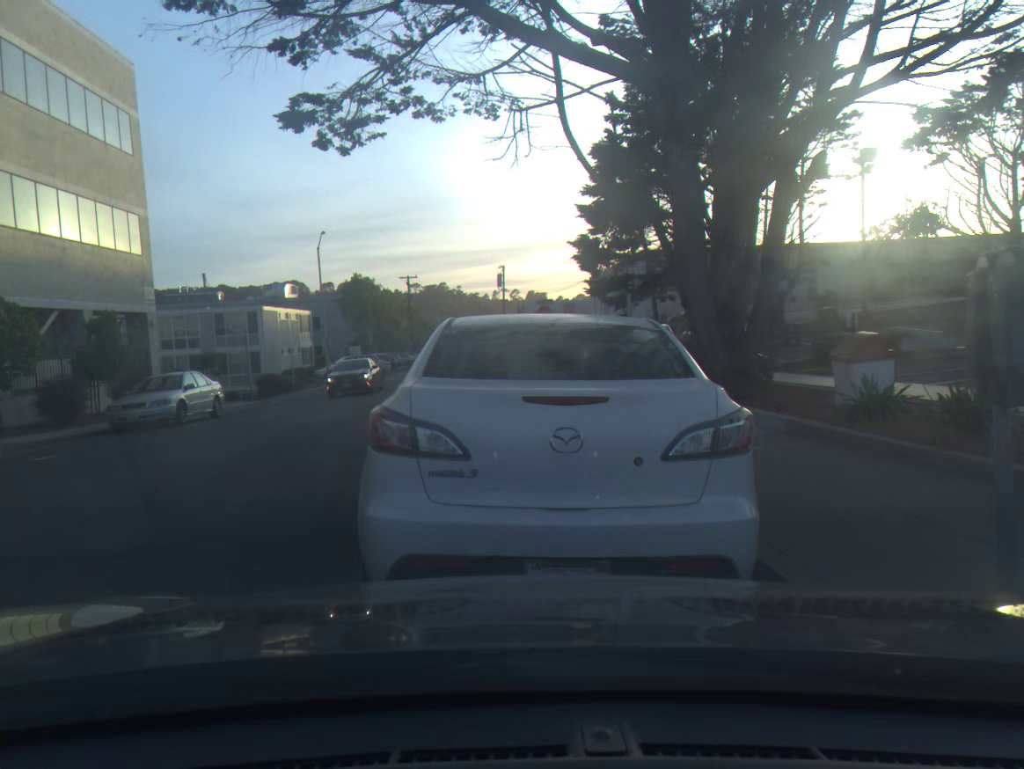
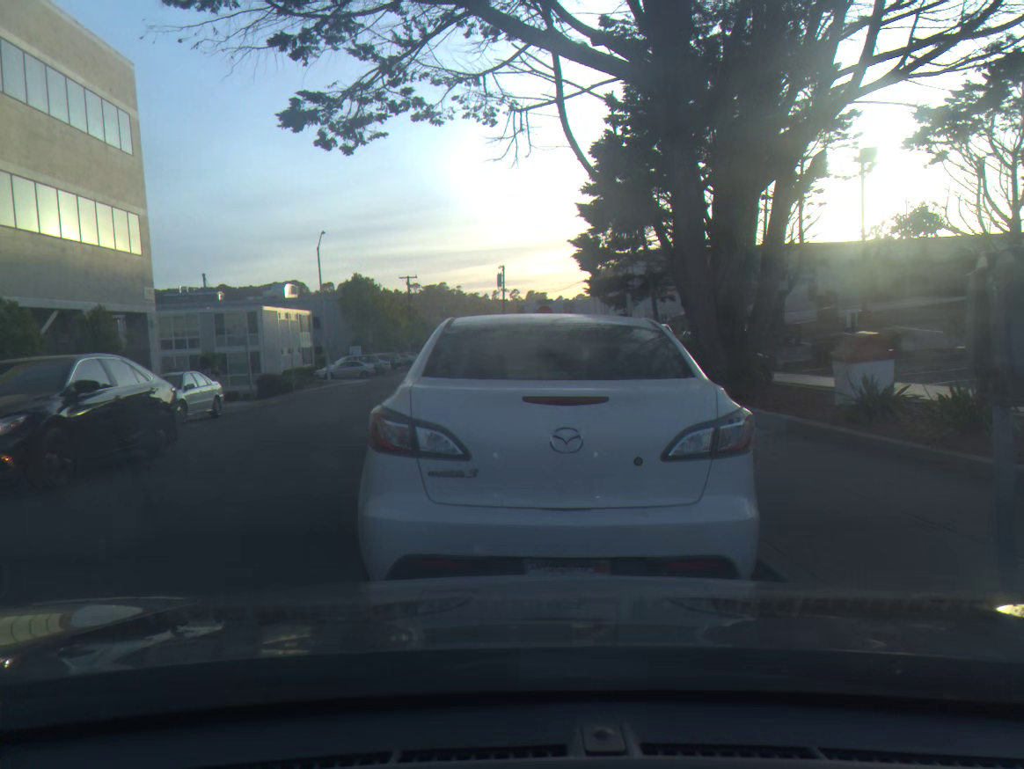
(0.0, 0.0) m; 0°
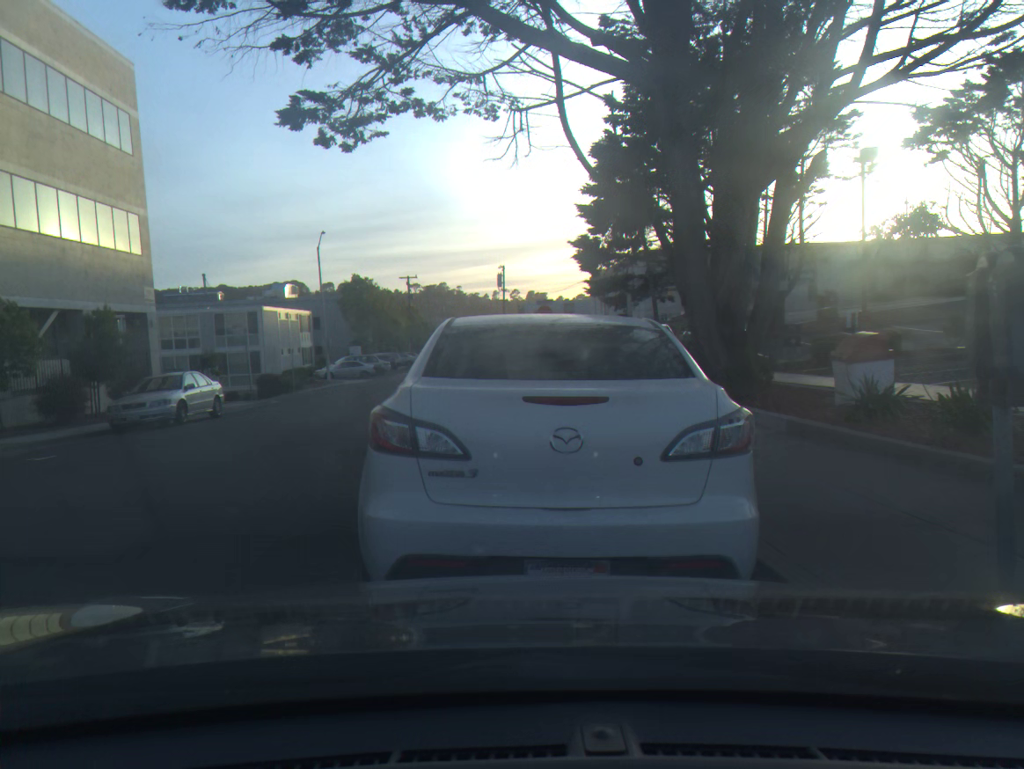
(0.0, 0.0) m; 0°
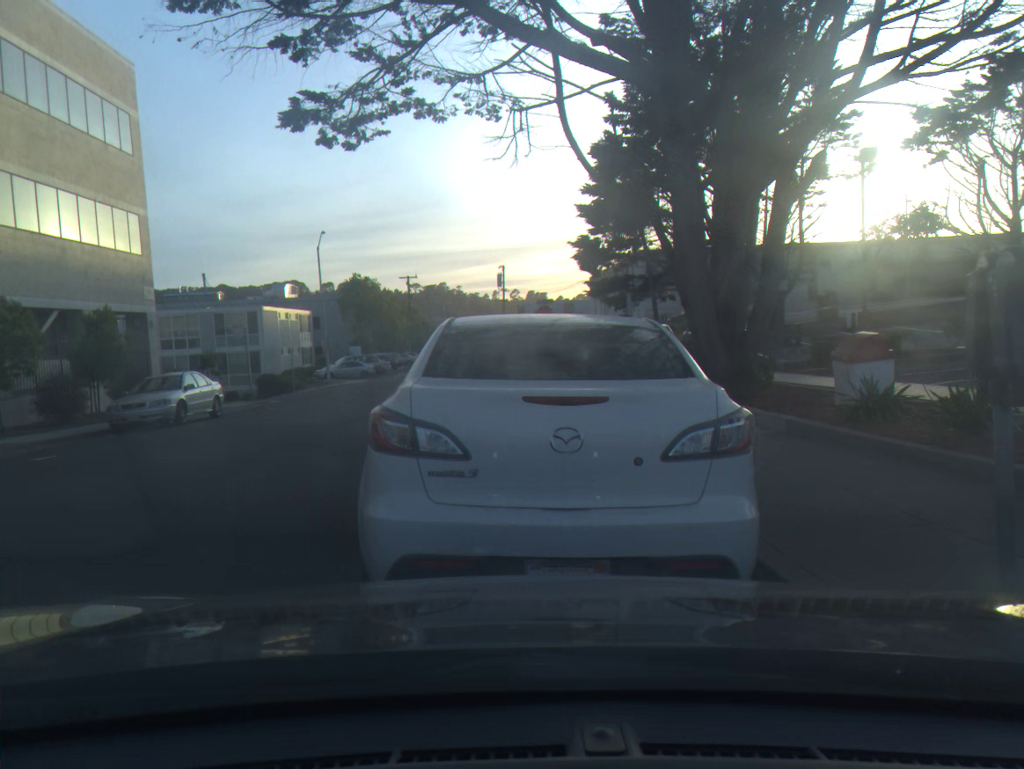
(0.0, 0.0) m; 0°
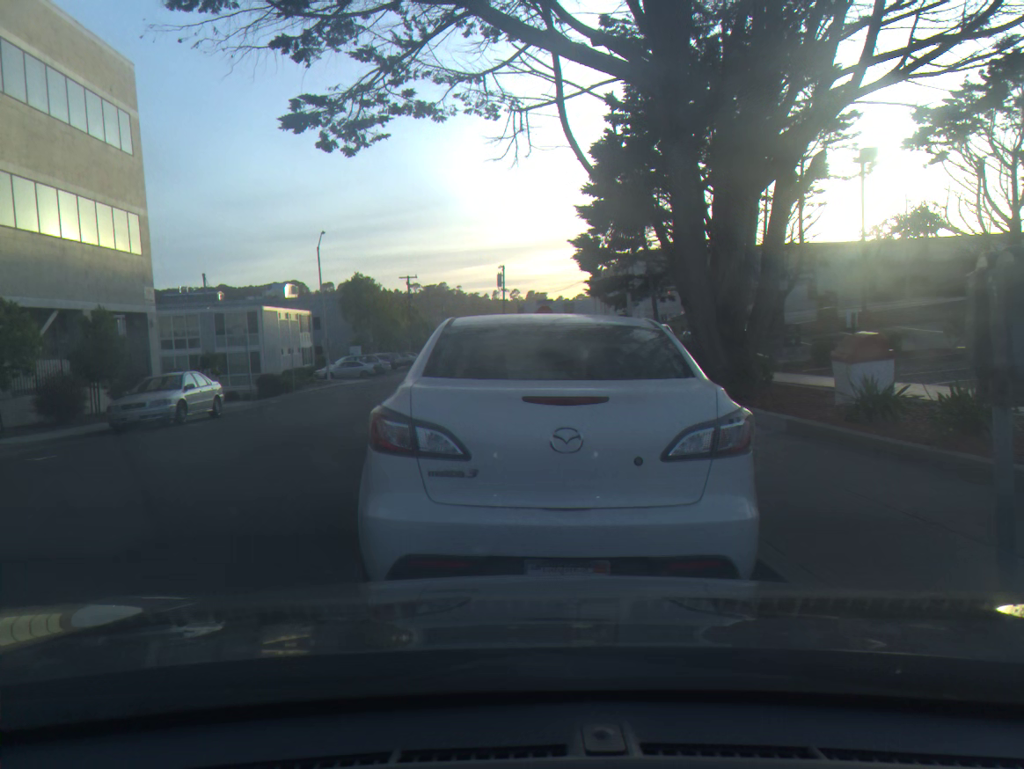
(0.0, 0.0) m; 0°
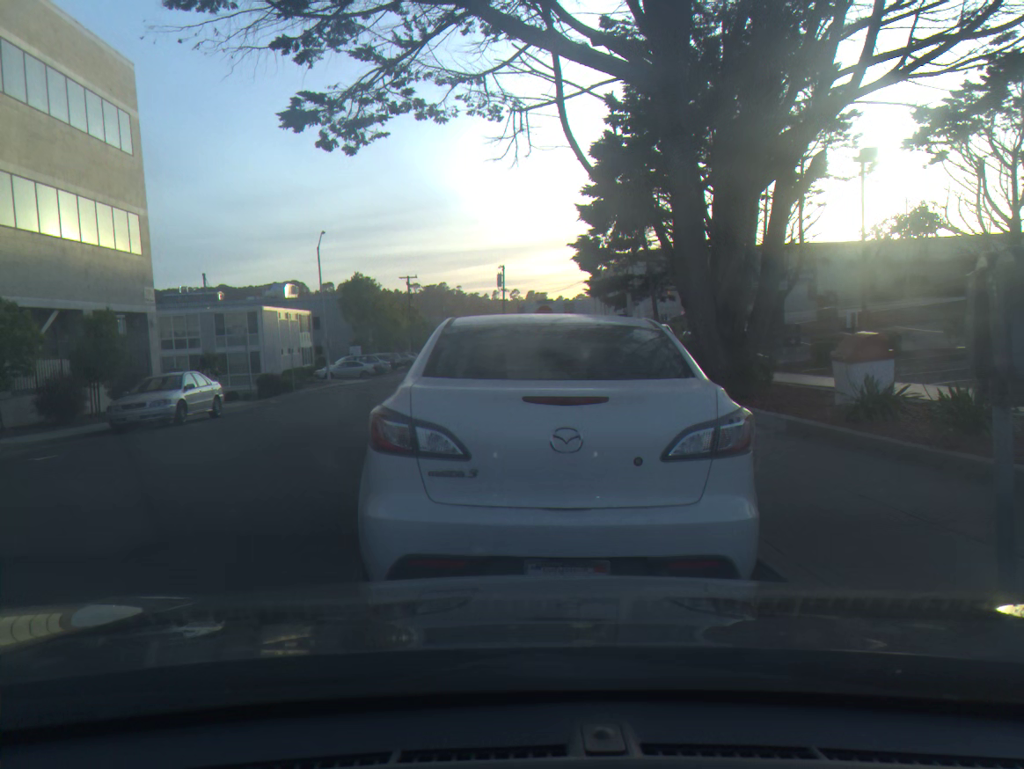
(0.0, 0.0) m; 0°
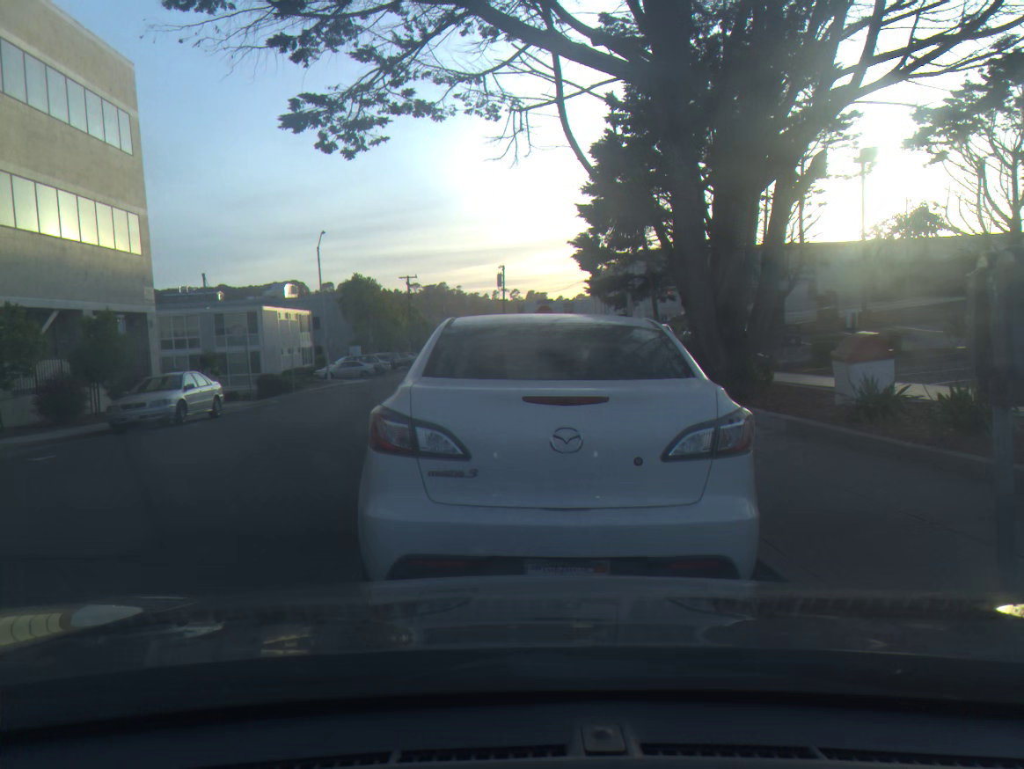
(0.0, 0.0) m; 0°
